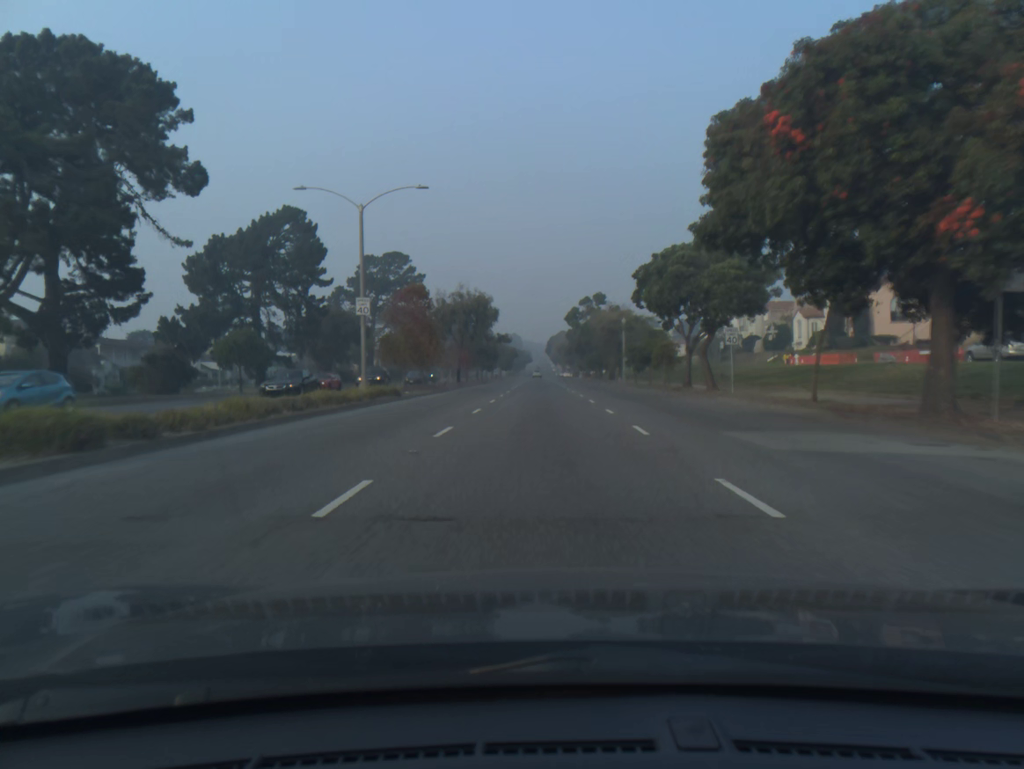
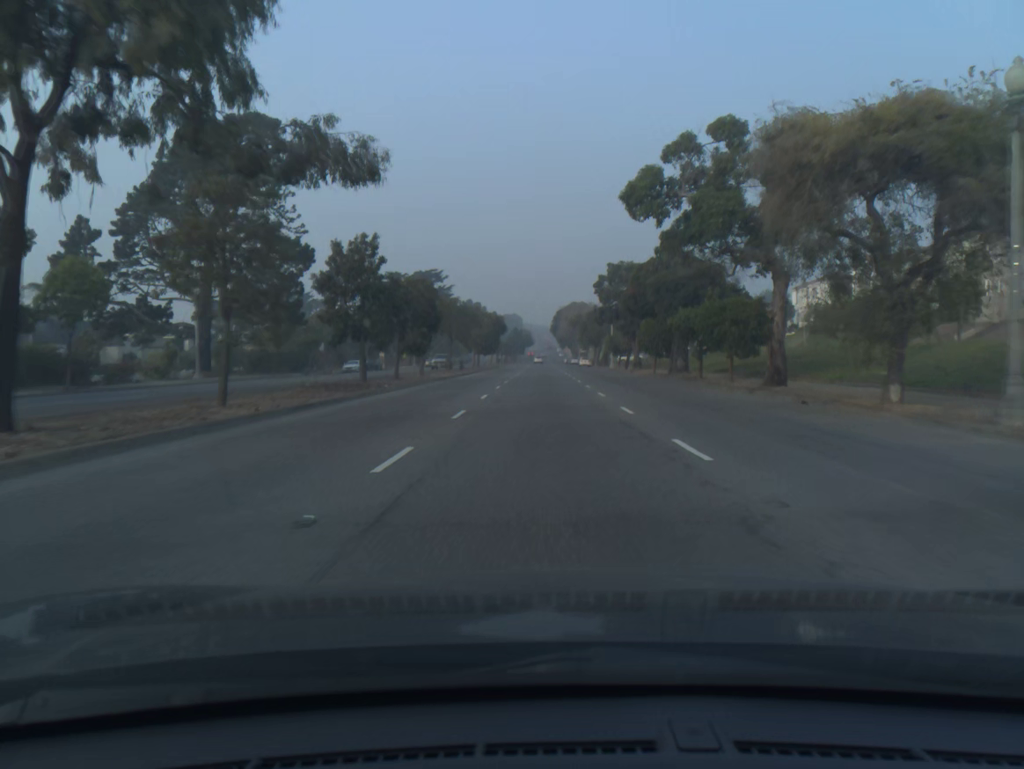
(-0.3, +63.1) m; 0°
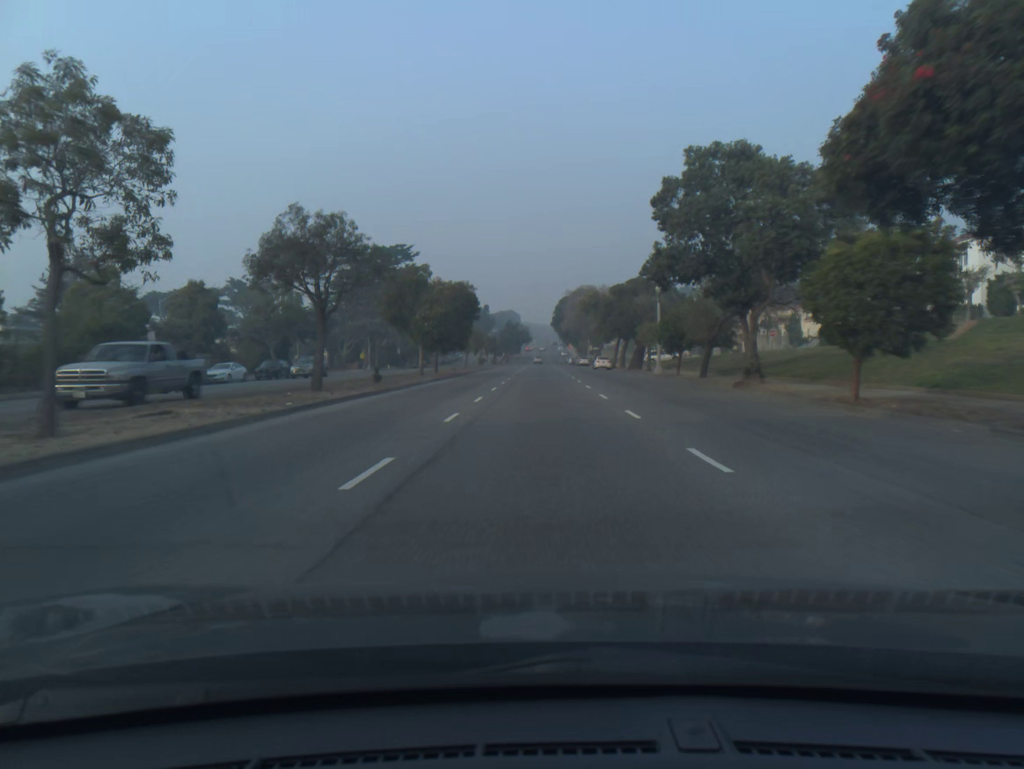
(0.0, +37.3) m; 0°
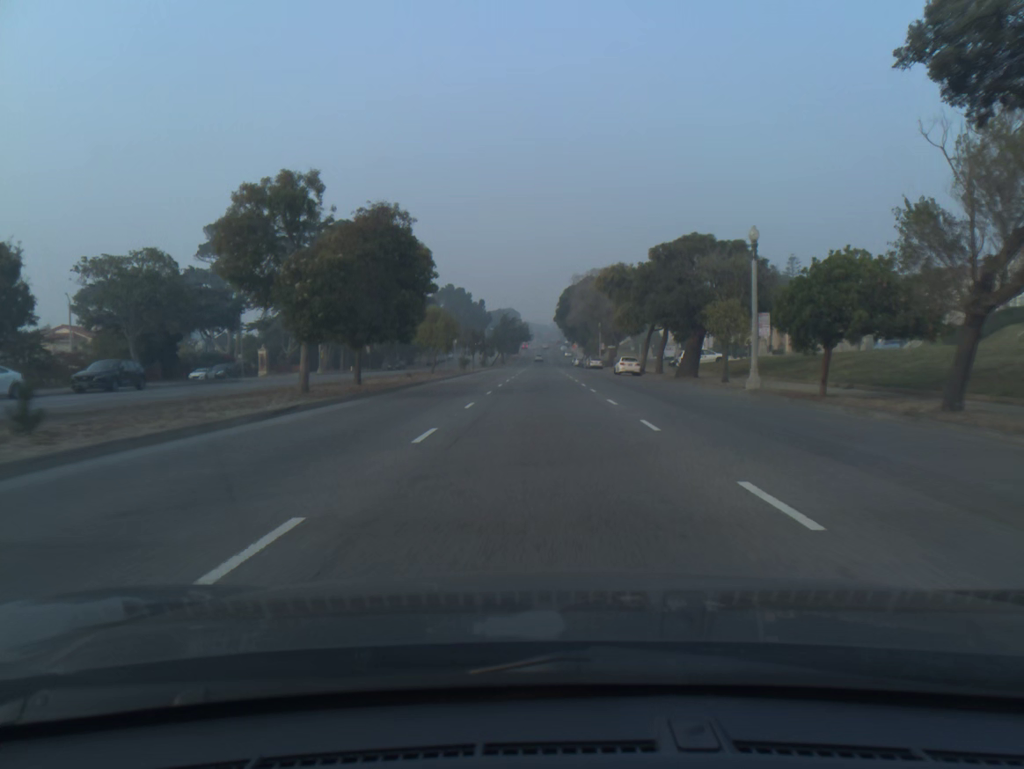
(0.0, +24.8) m; 0°
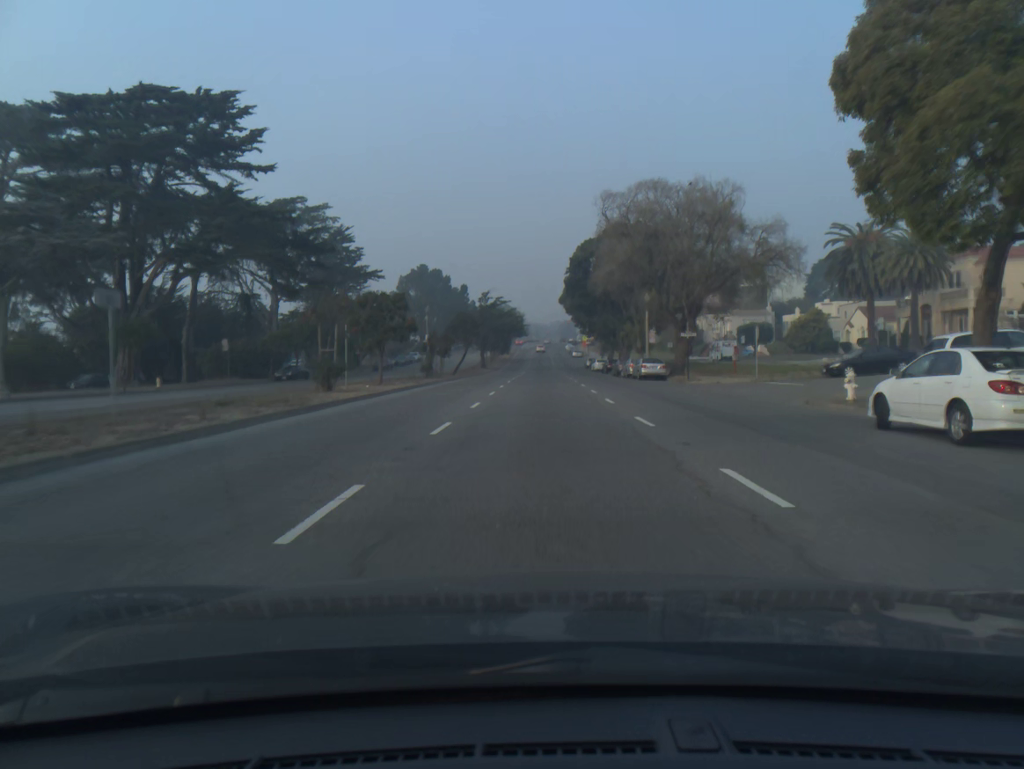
(0.0, +49.6) m; 0°
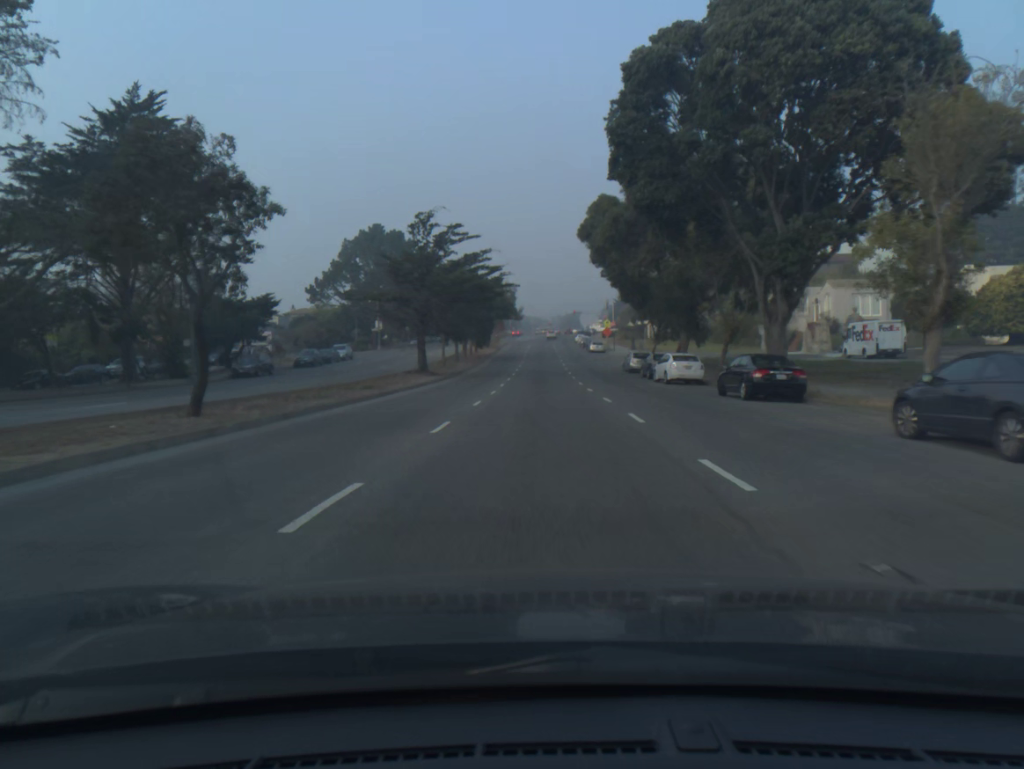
(+0.1, +49.9) m; 0°
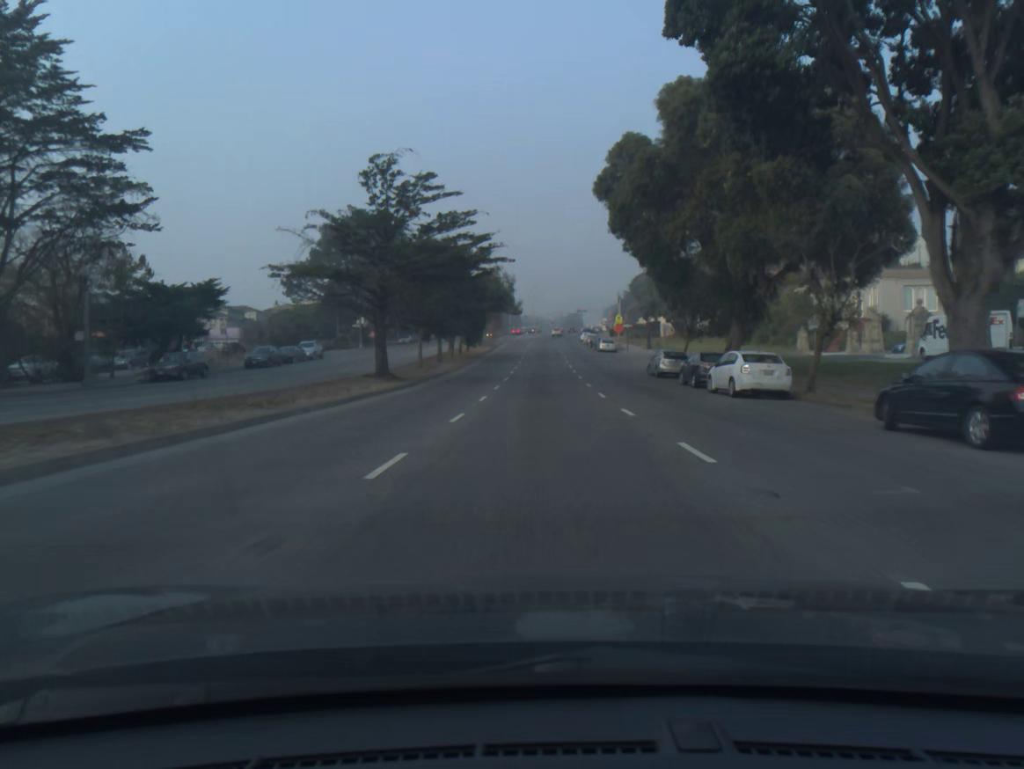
(0.0, +12.5) m; 0°
